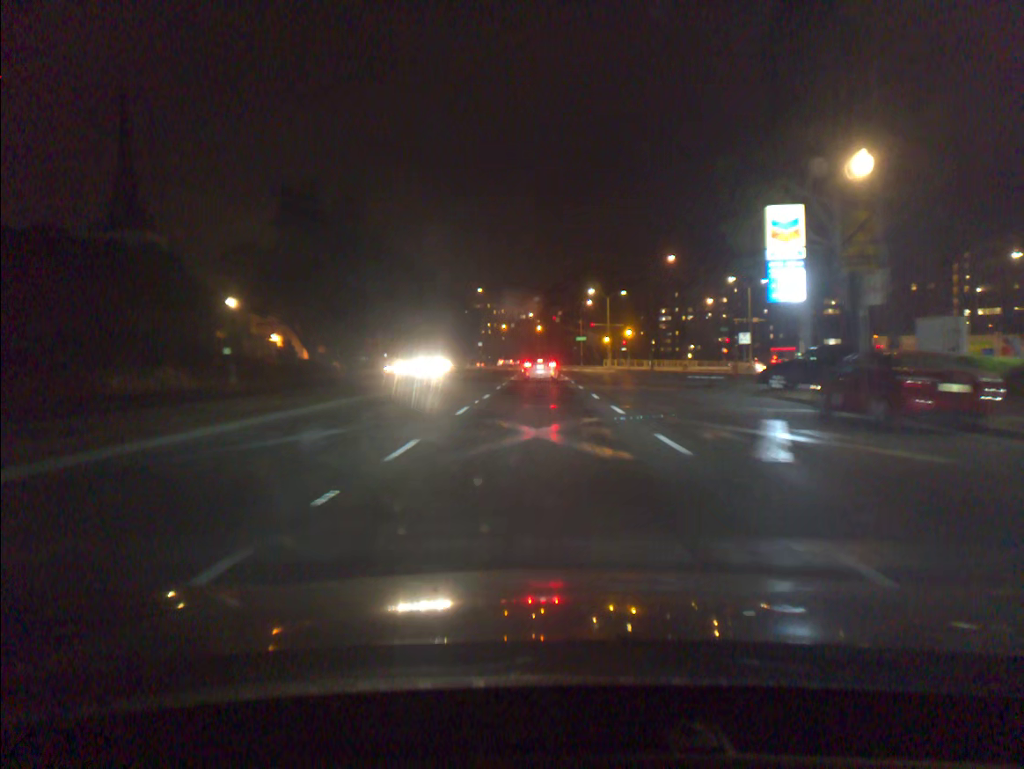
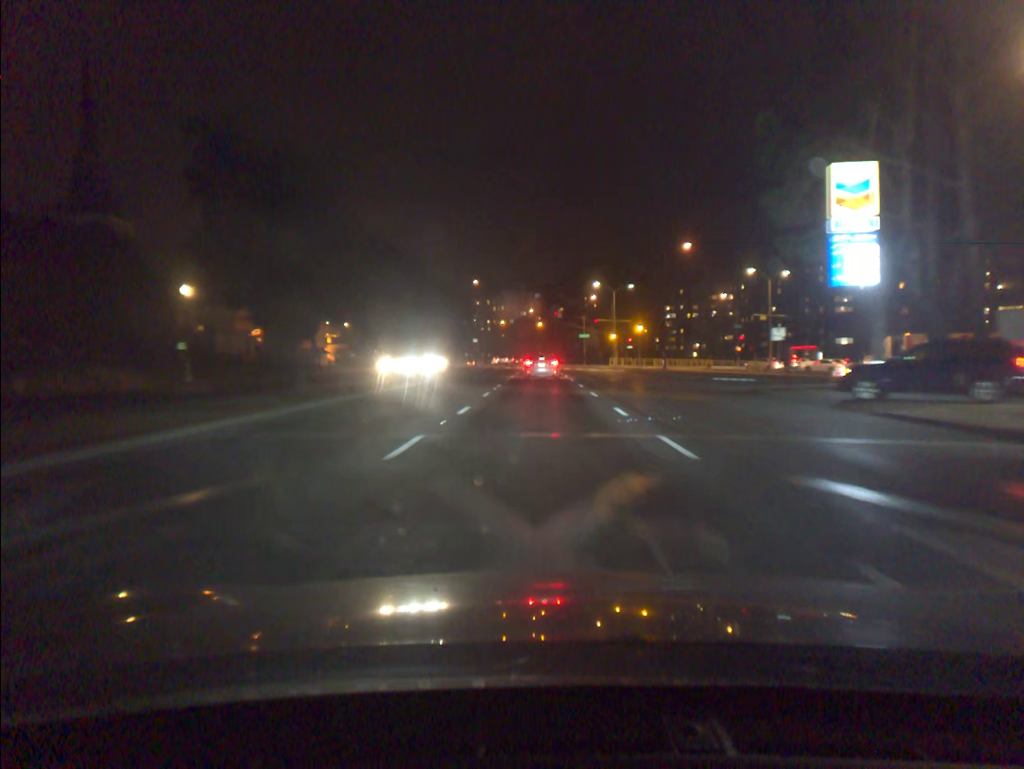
(0.0, +7.7) m; 0°
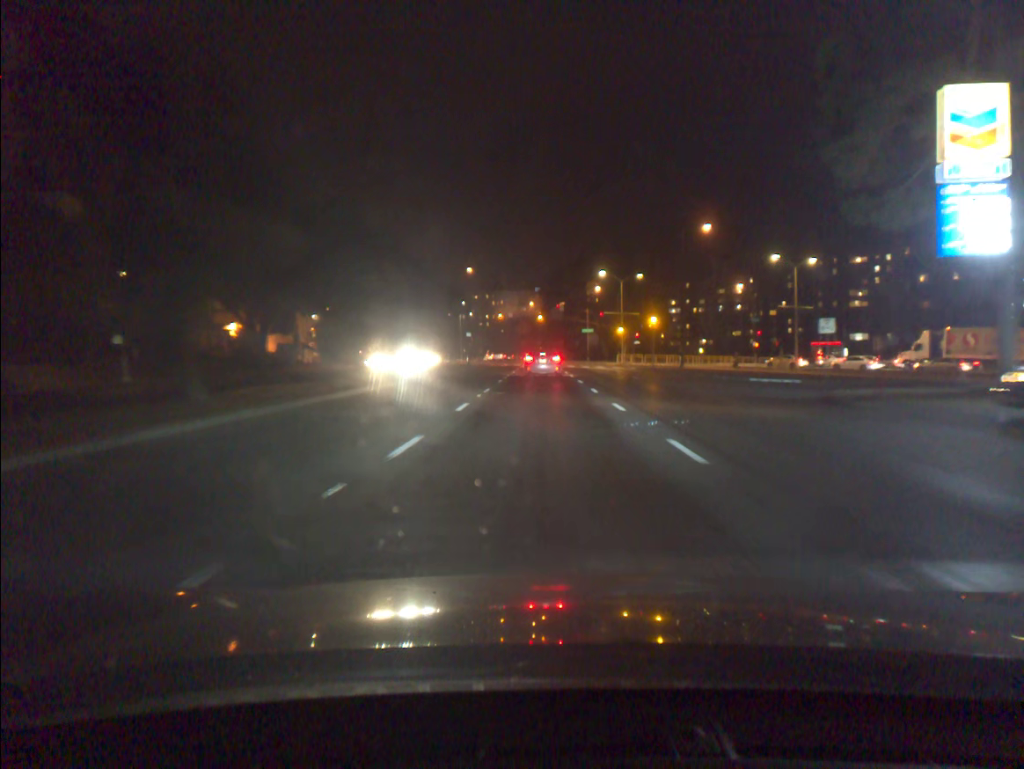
(0.0, +7.7) m; 0°
